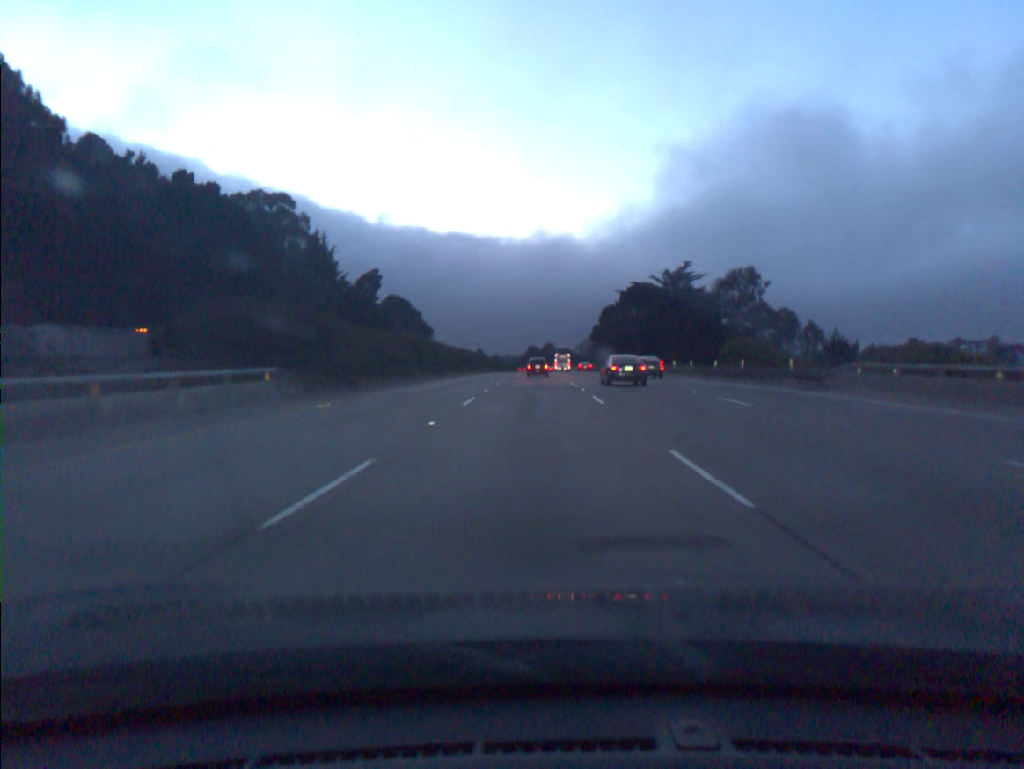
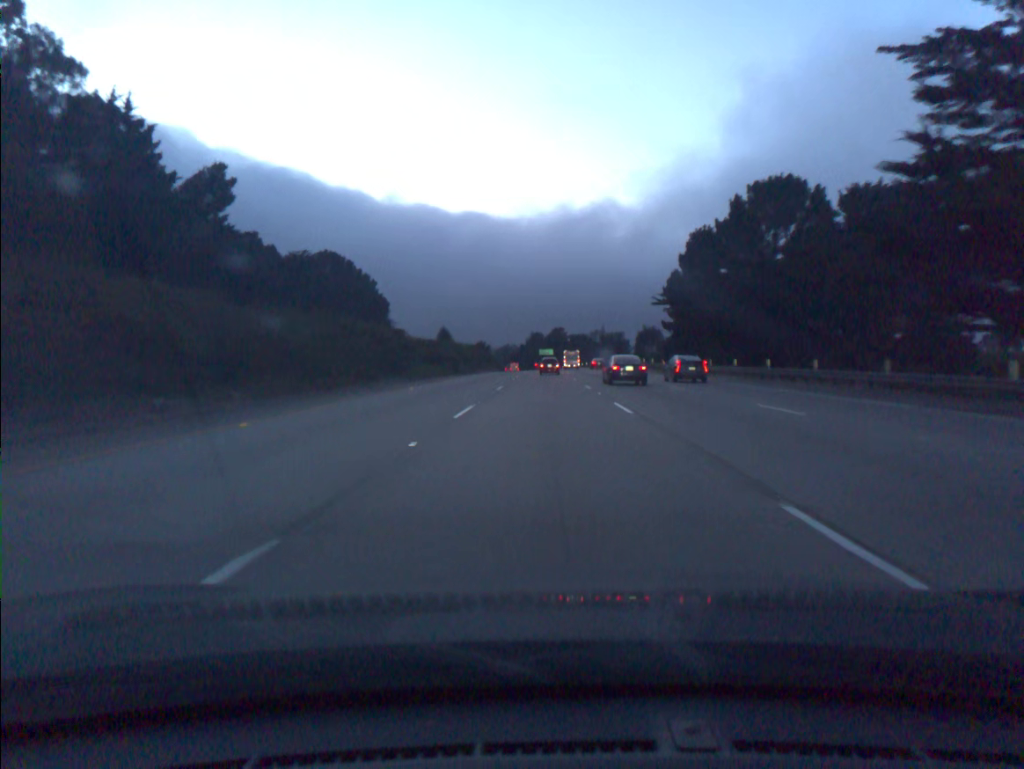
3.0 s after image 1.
(-0.5, +87.5) m; 0°
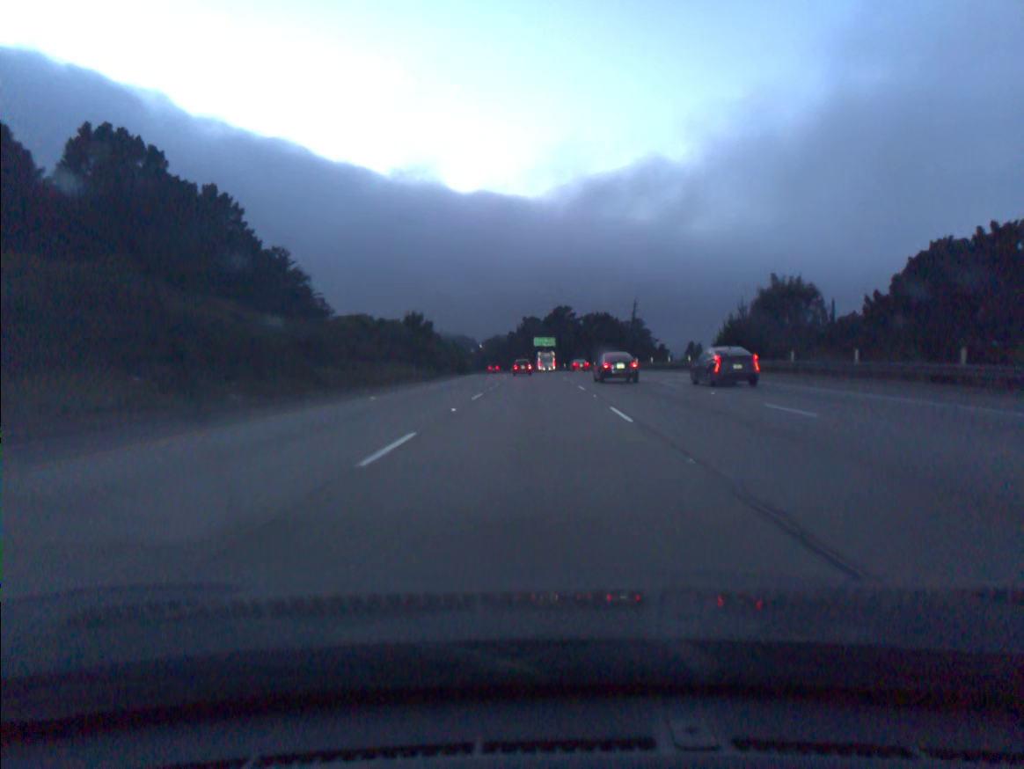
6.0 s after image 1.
(+0.6, +89.7) m; 0°
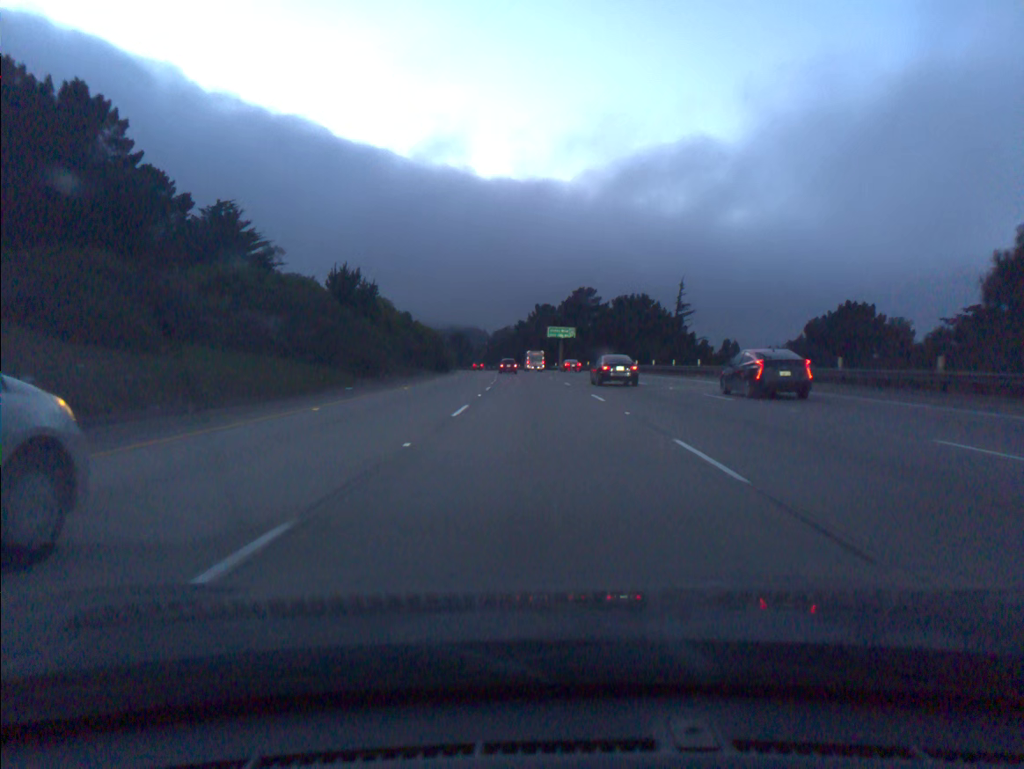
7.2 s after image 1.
(-0.2, +36.5) m; -1°
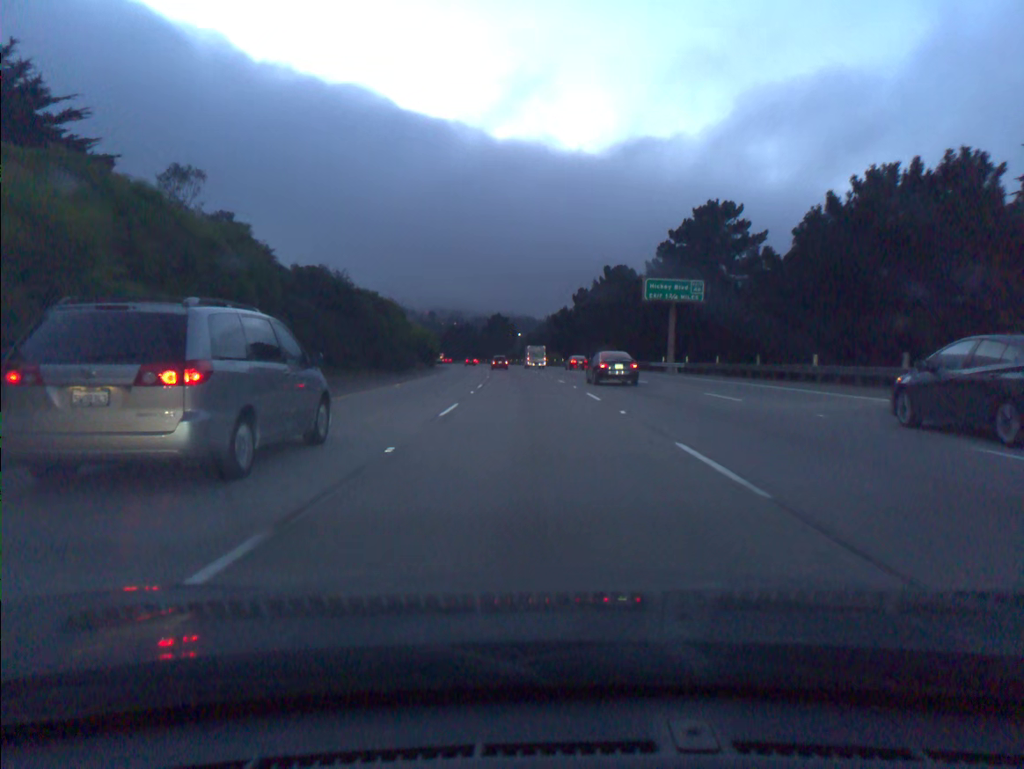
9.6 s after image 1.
(-2.3, +73.8) m; -4°
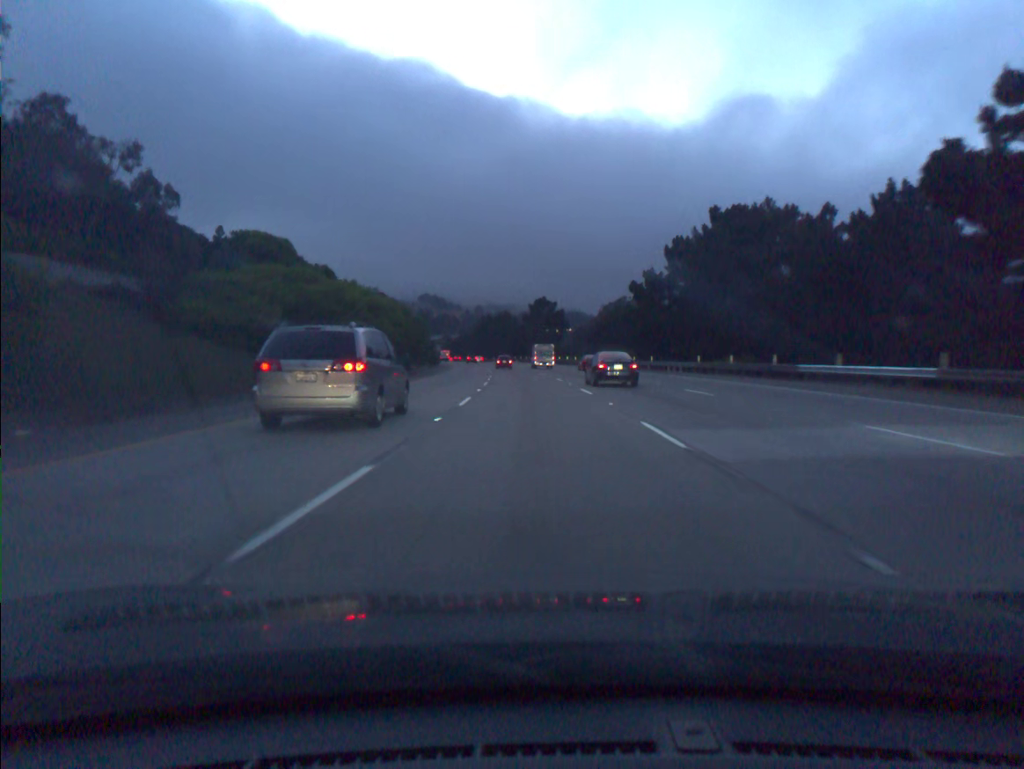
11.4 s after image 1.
(-1.8, +54.7) m; -4°
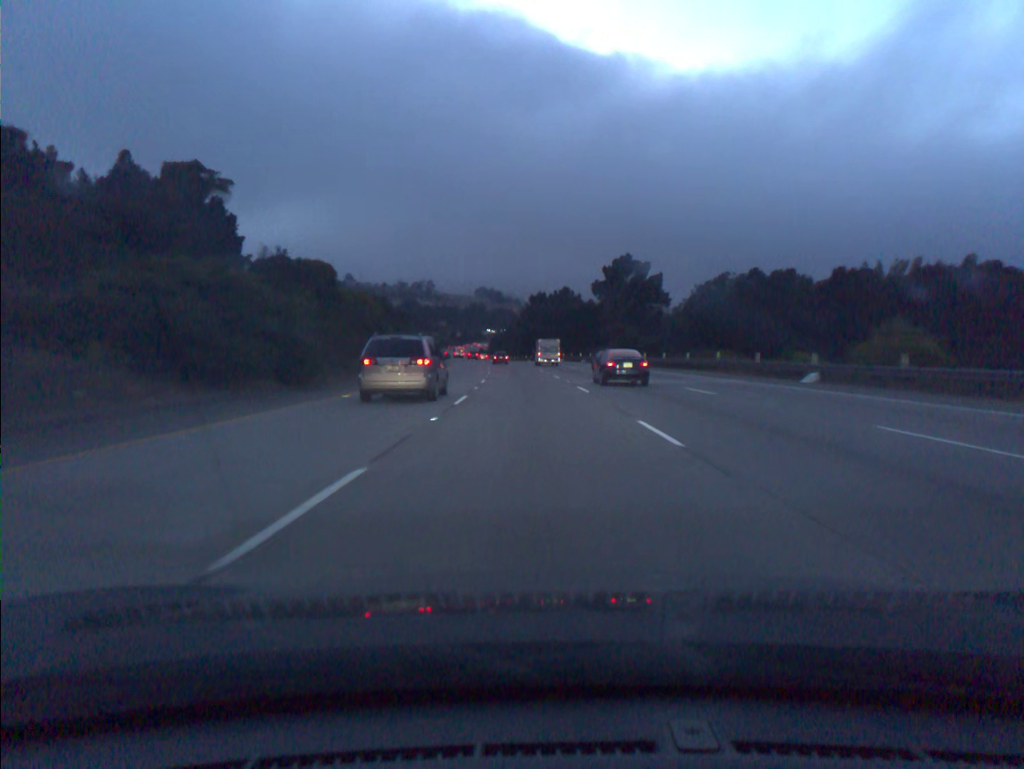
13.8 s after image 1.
(-2.8, +73.0) m; -4°
